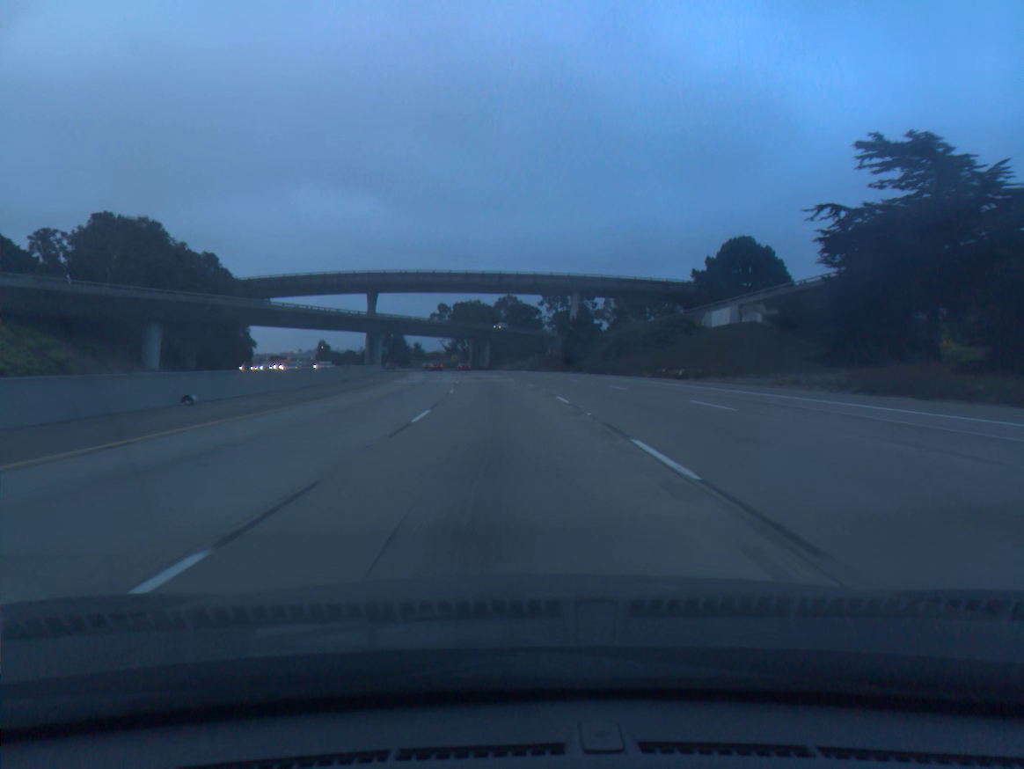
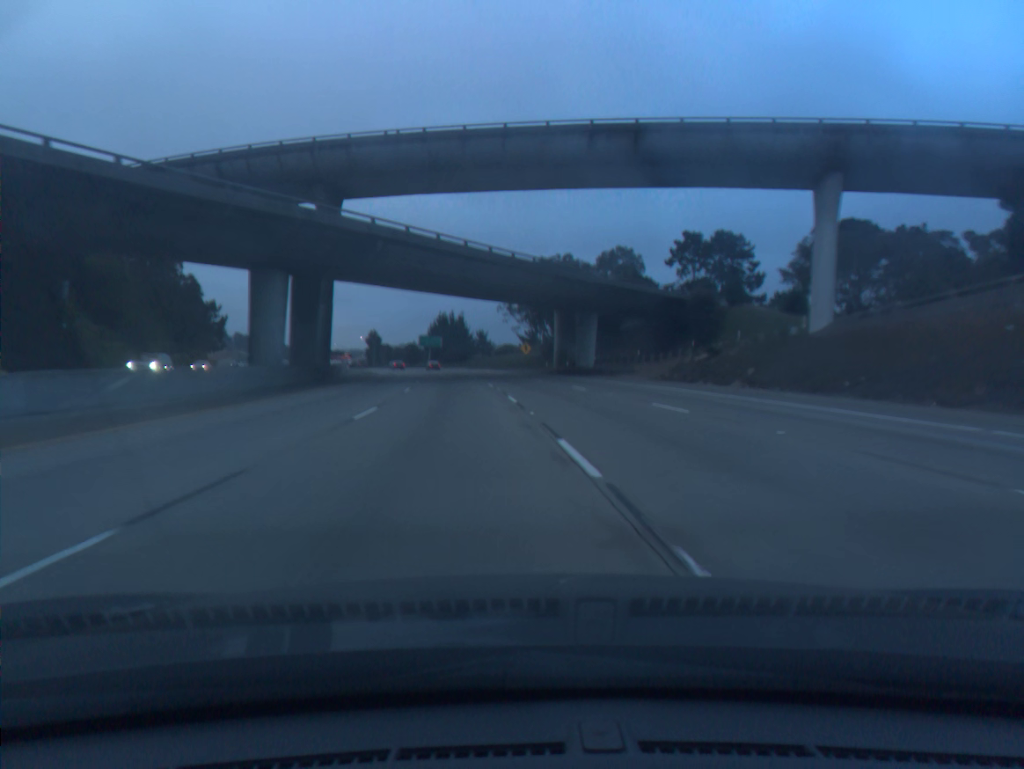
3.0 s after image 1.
(-5.3, +87.4) m; -6°
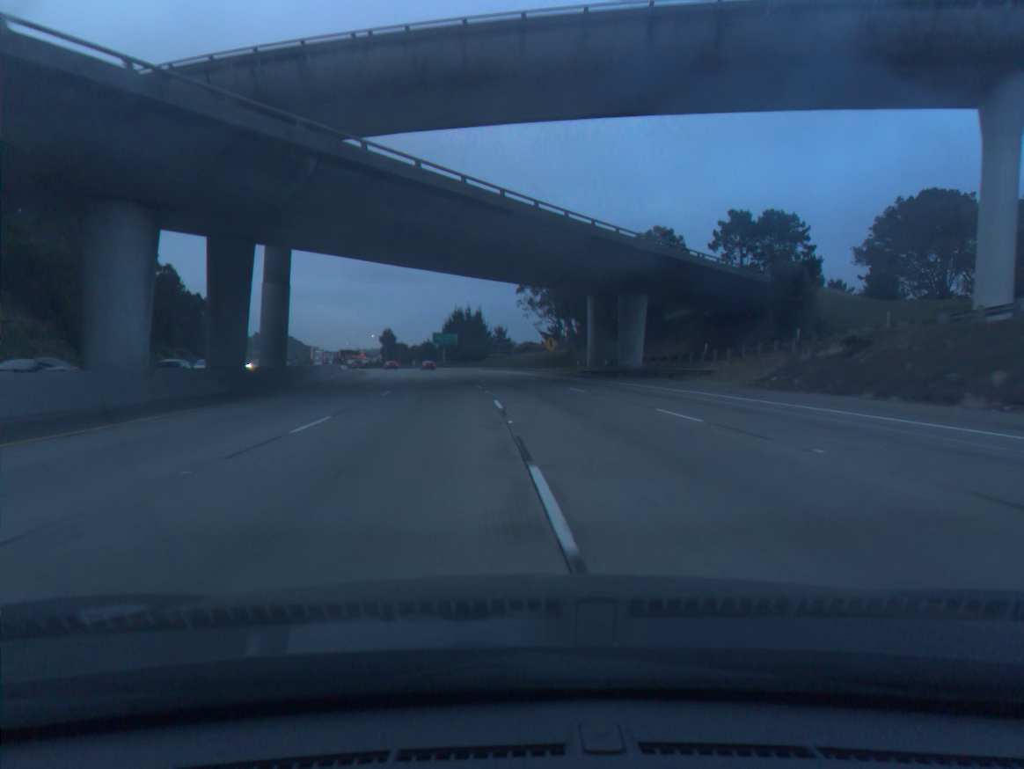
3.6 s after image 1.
(-0.2, +17.6) m; -2°
